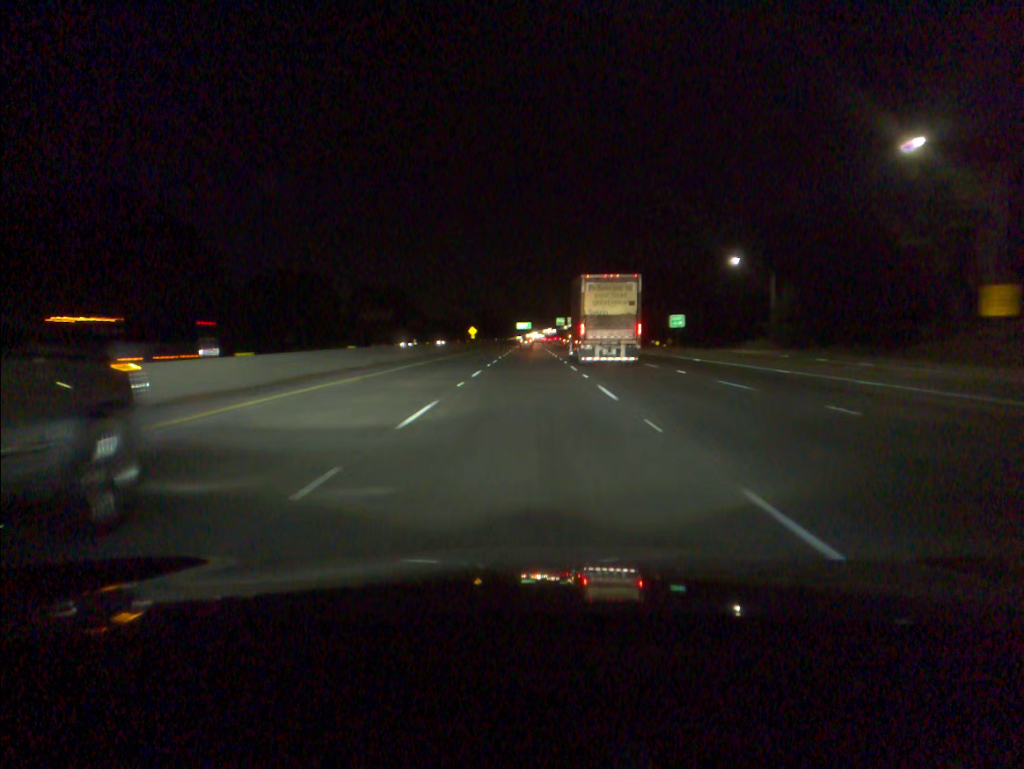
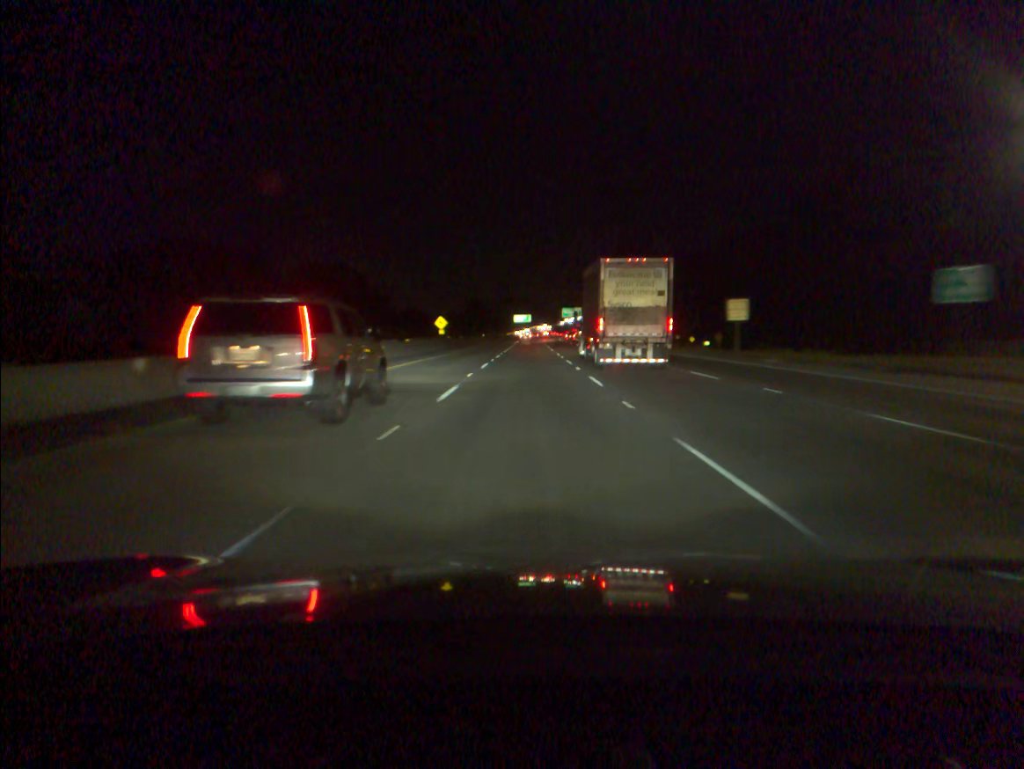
(0.0, +54.8) m; 0°
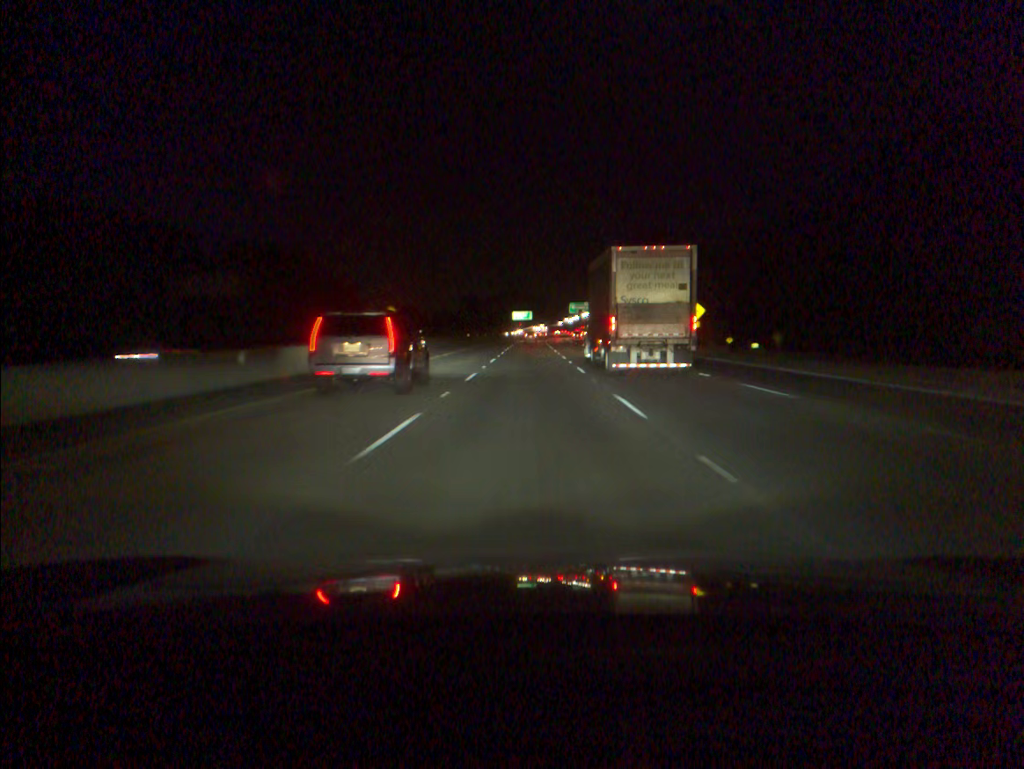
(0.0, +36.5) m; 0°
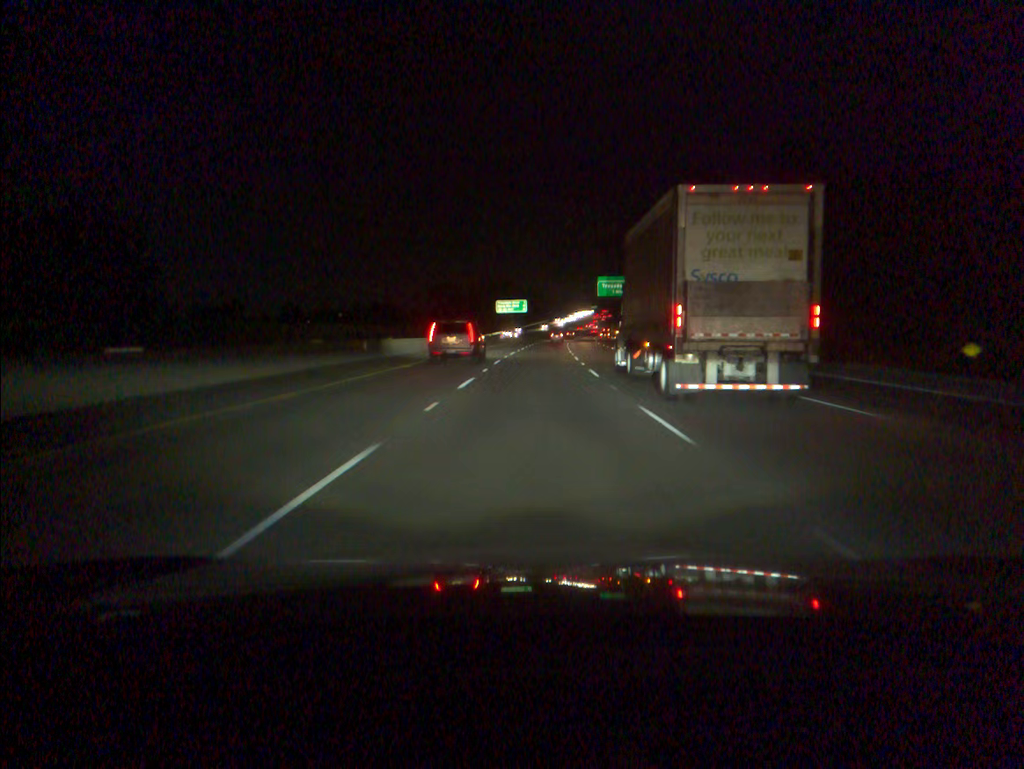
(+0.1, +90.8) m; 0°
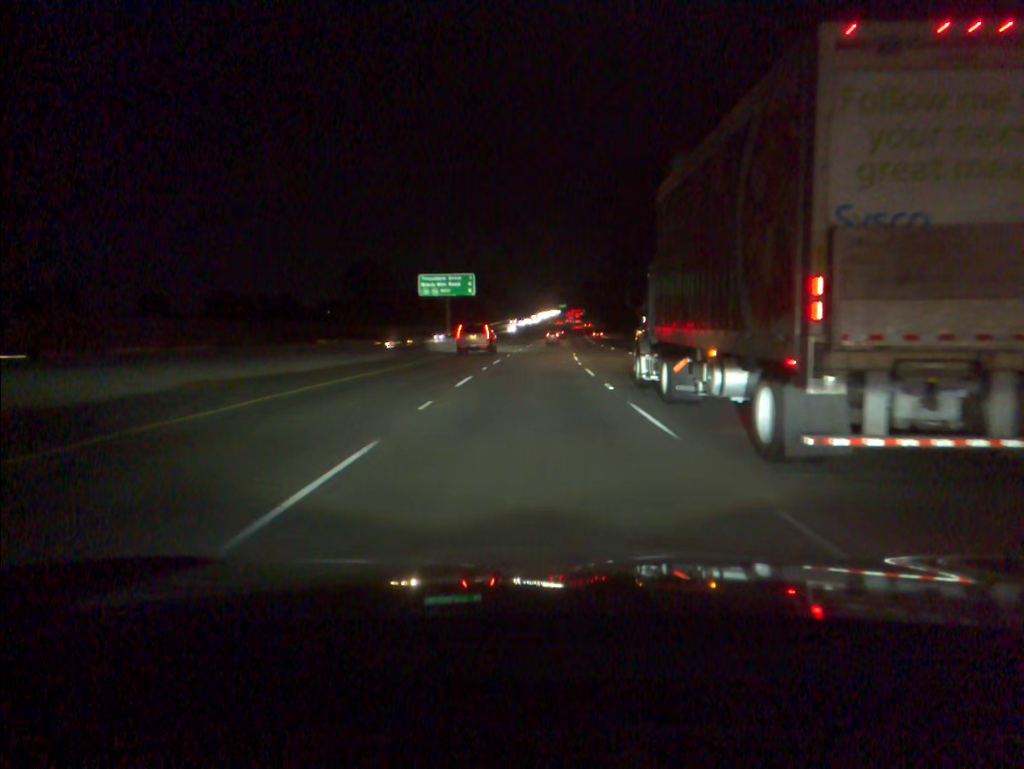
(+1.5, +72.3) m; +2°
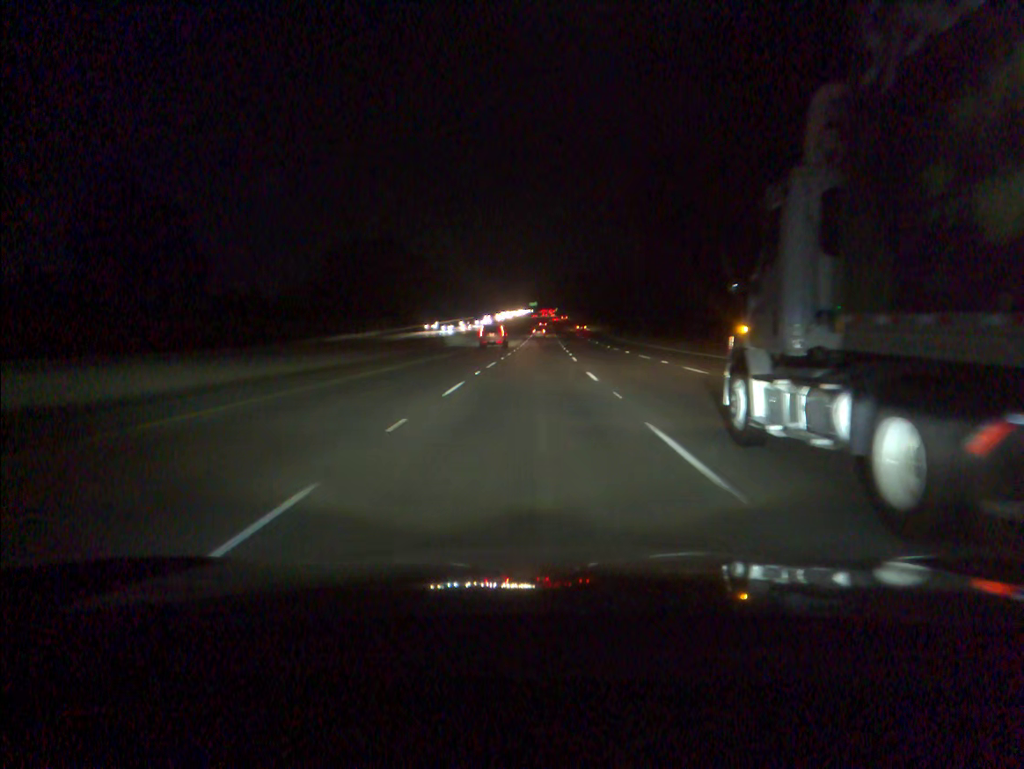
(+2.4, +90.7) m; +2°
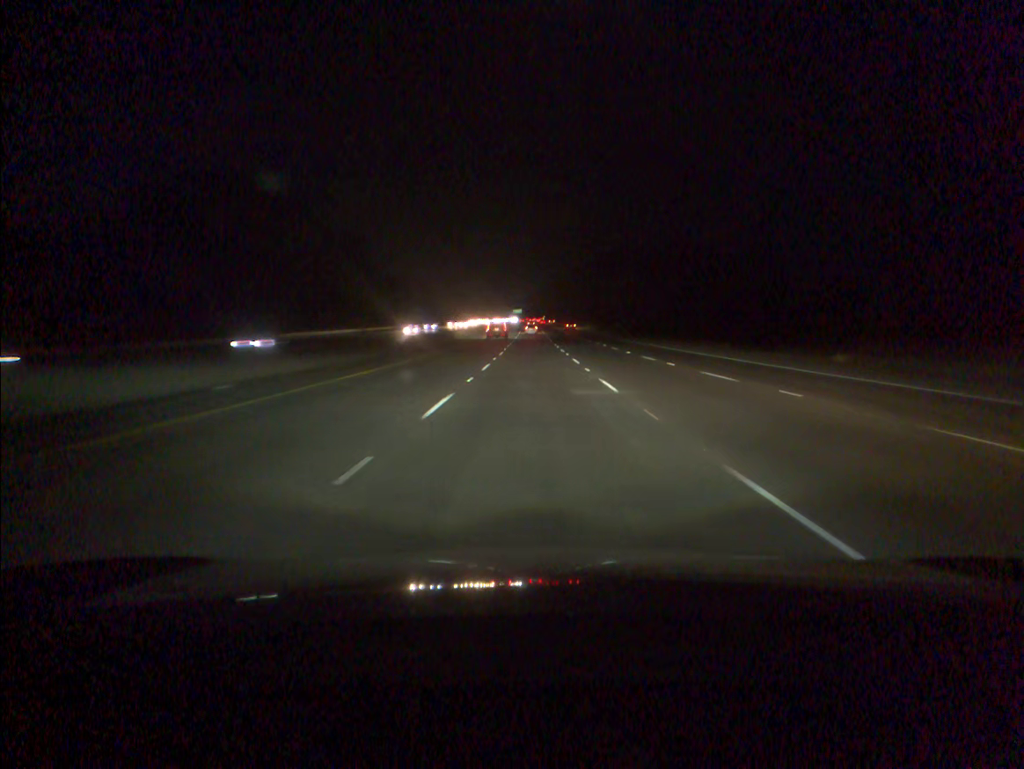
(+1.2, +91.0) m; +1°
